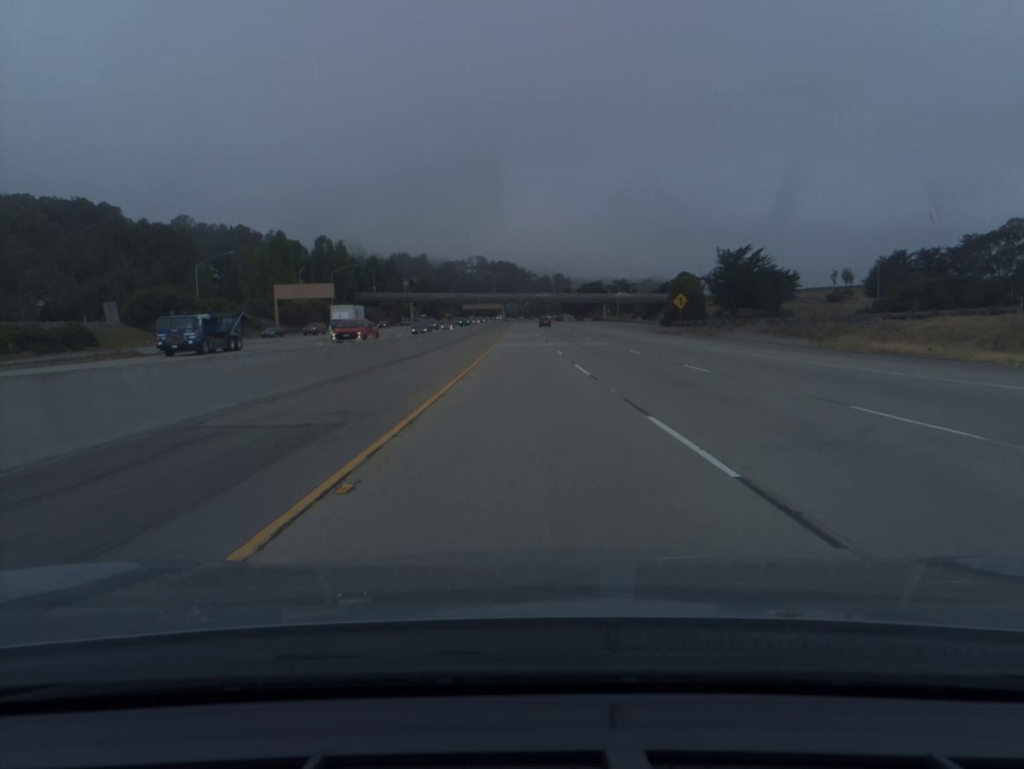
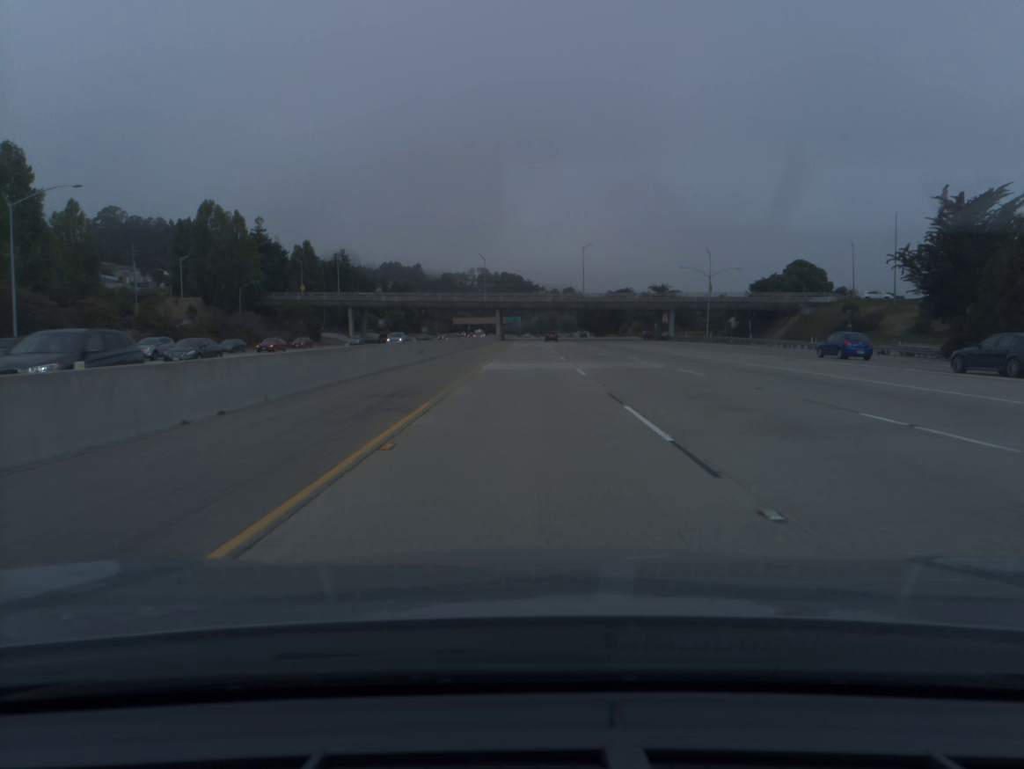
(-0.5, +99.6) m; 0°
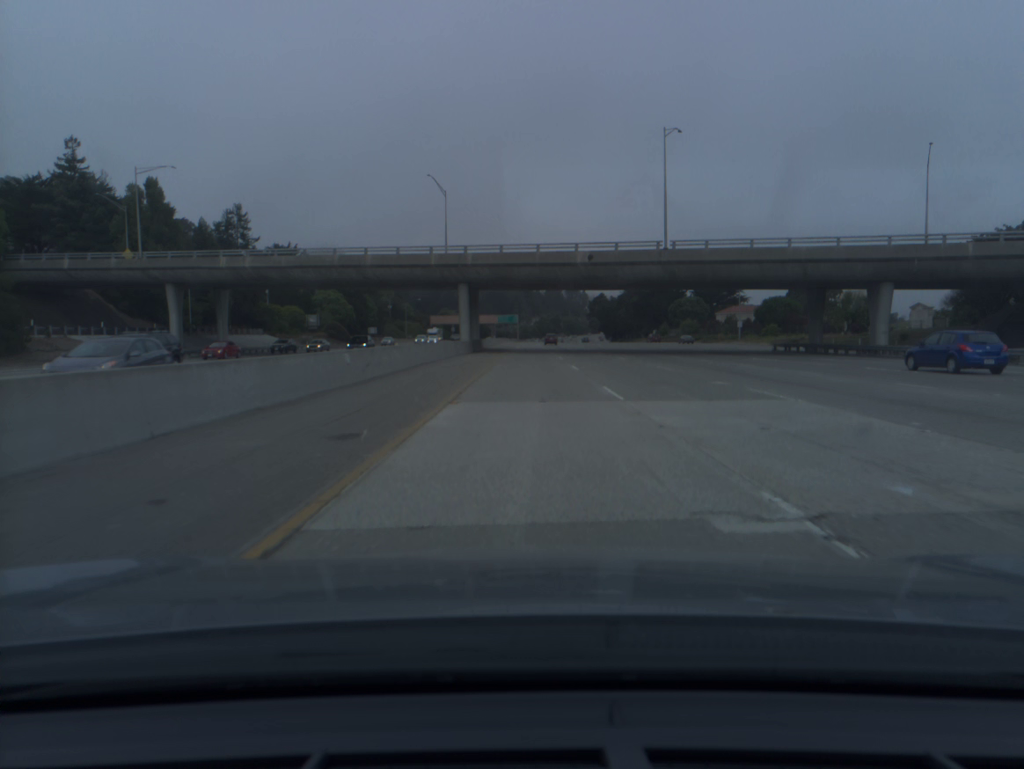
(+0.1, +80.1) m; 0°
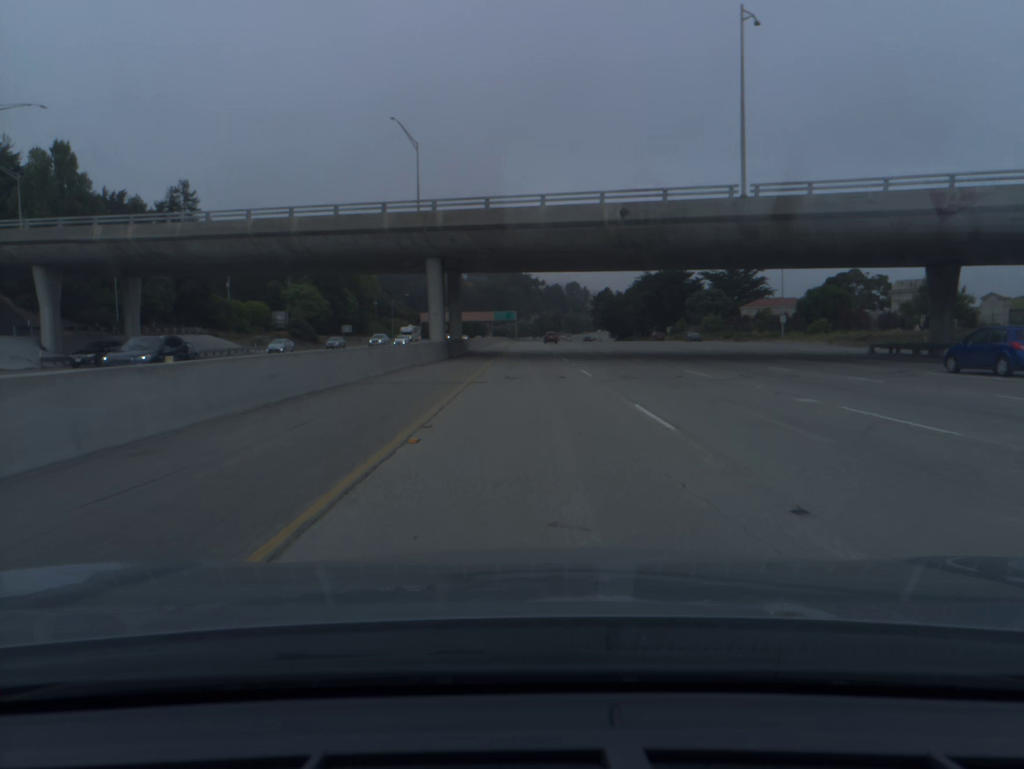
(0.0, +20.1) m; 0°
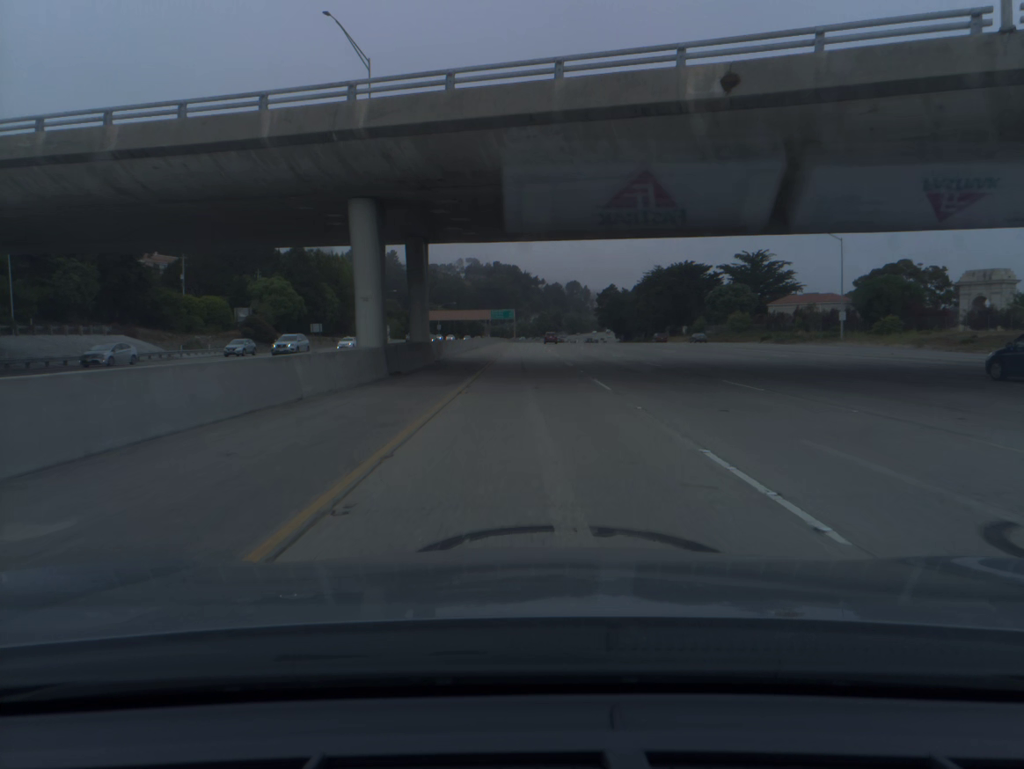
(0.0, +20.2) m; 0°
